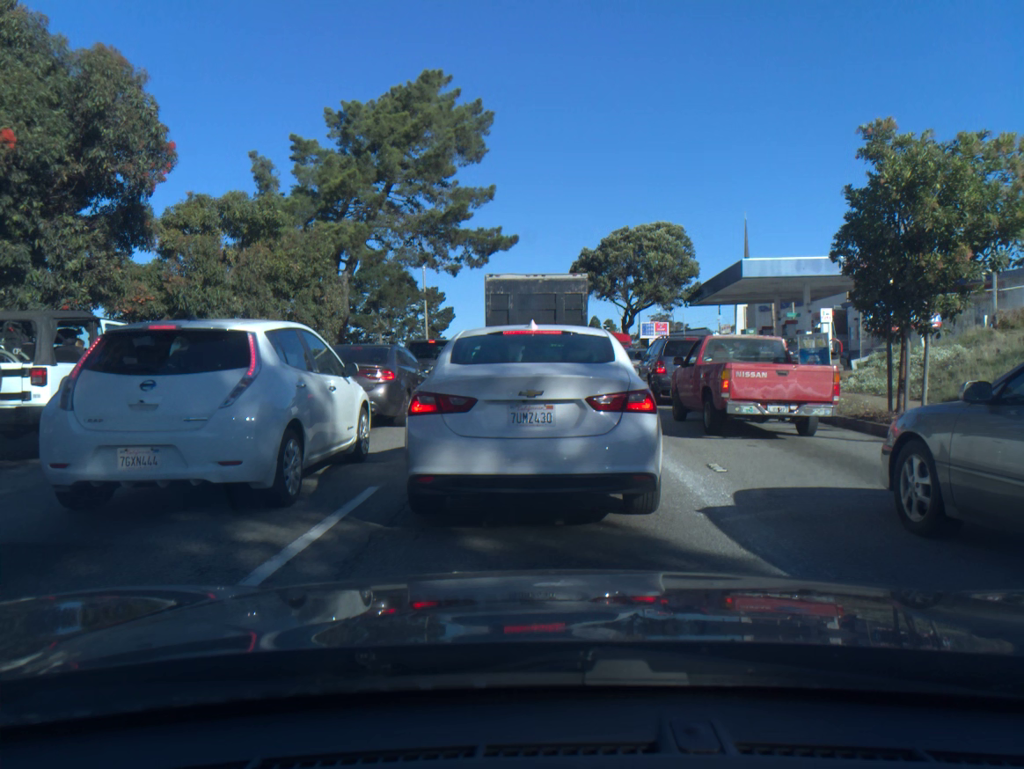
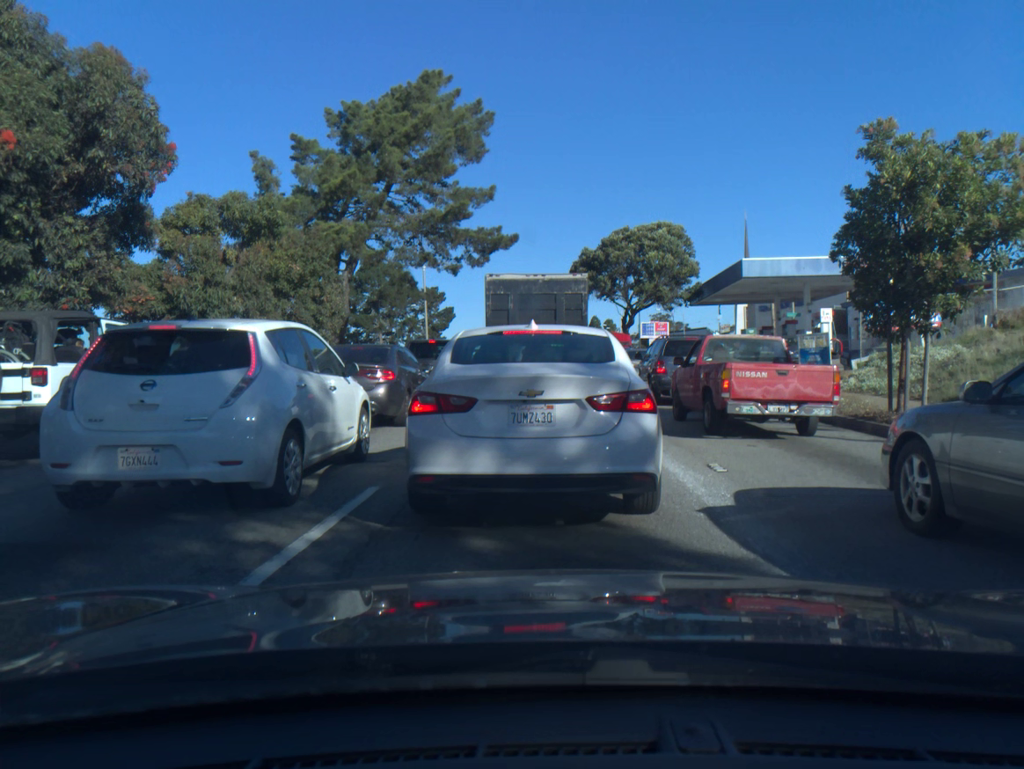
(0.0, 0.0) m; 0°
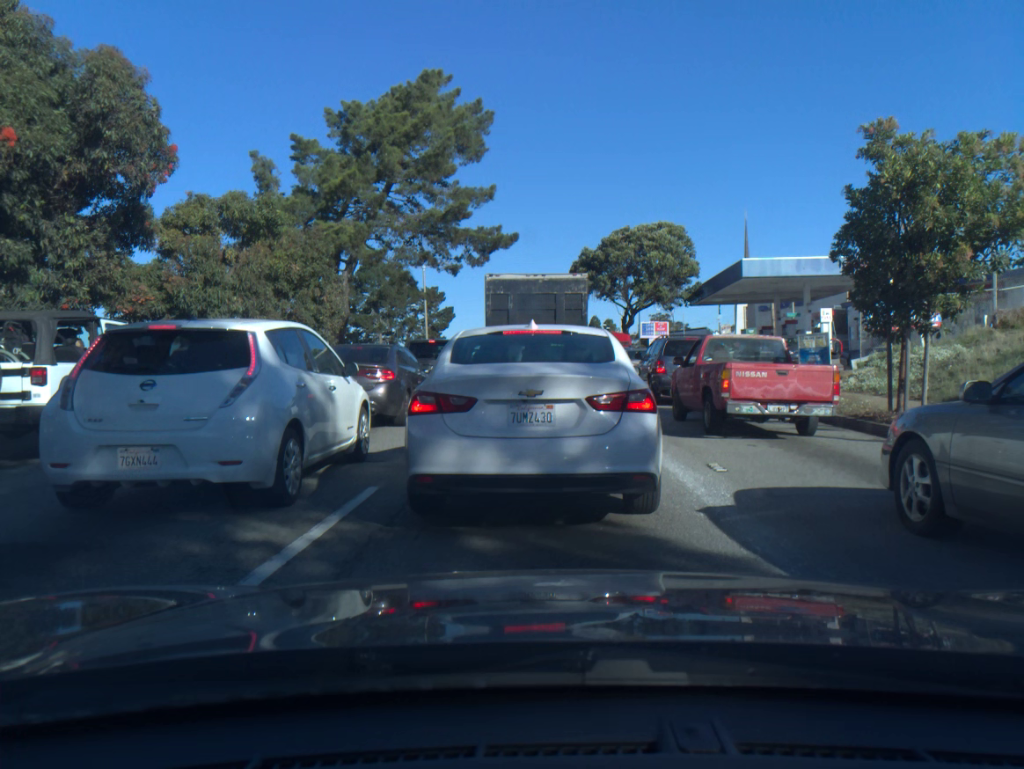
(0.0, 0.0) m; 0°
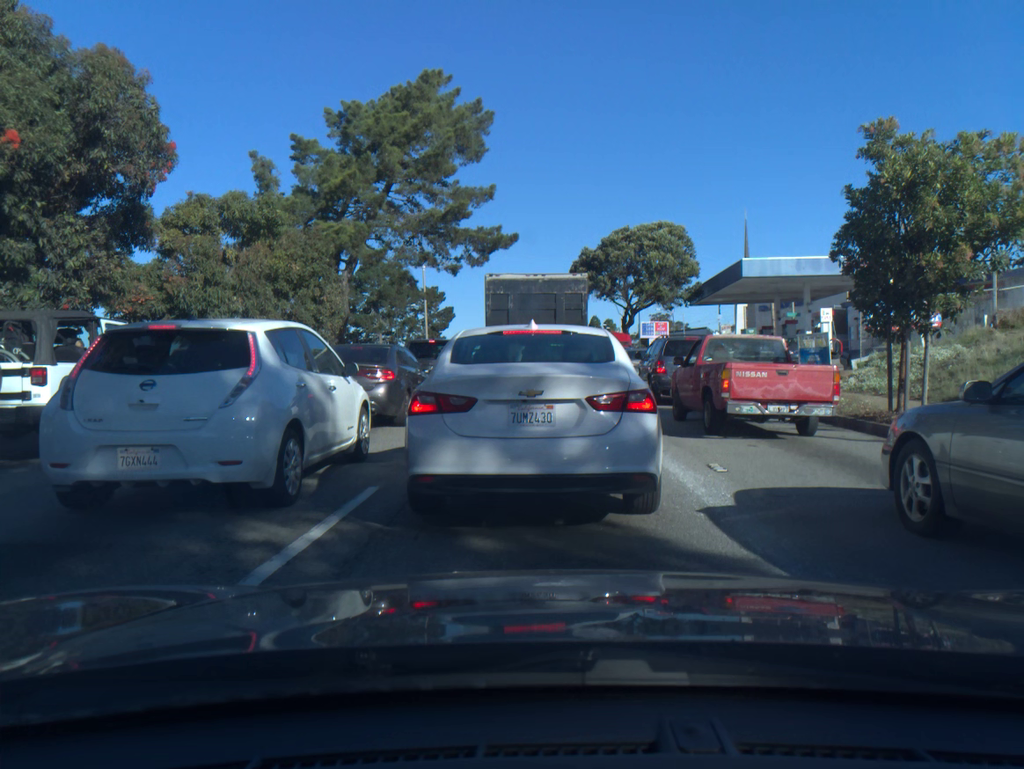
(0.0, 0.0) m; 0°
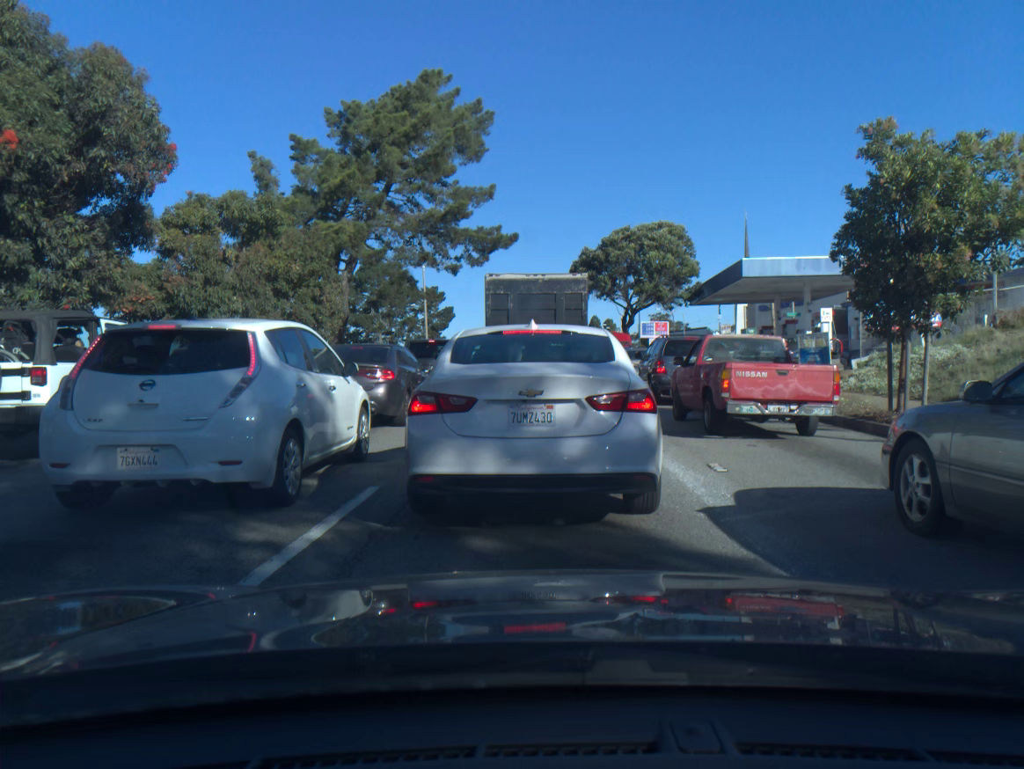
(0.0, 0.0) m; 0°
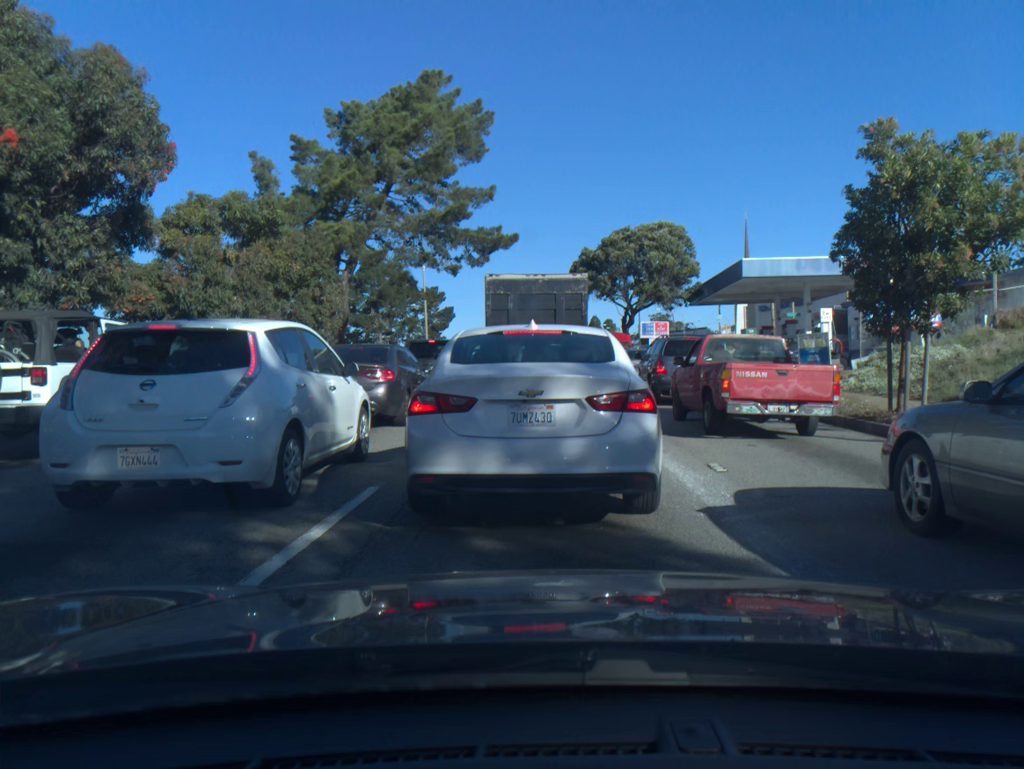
(0.0, 0.0) m; 0°
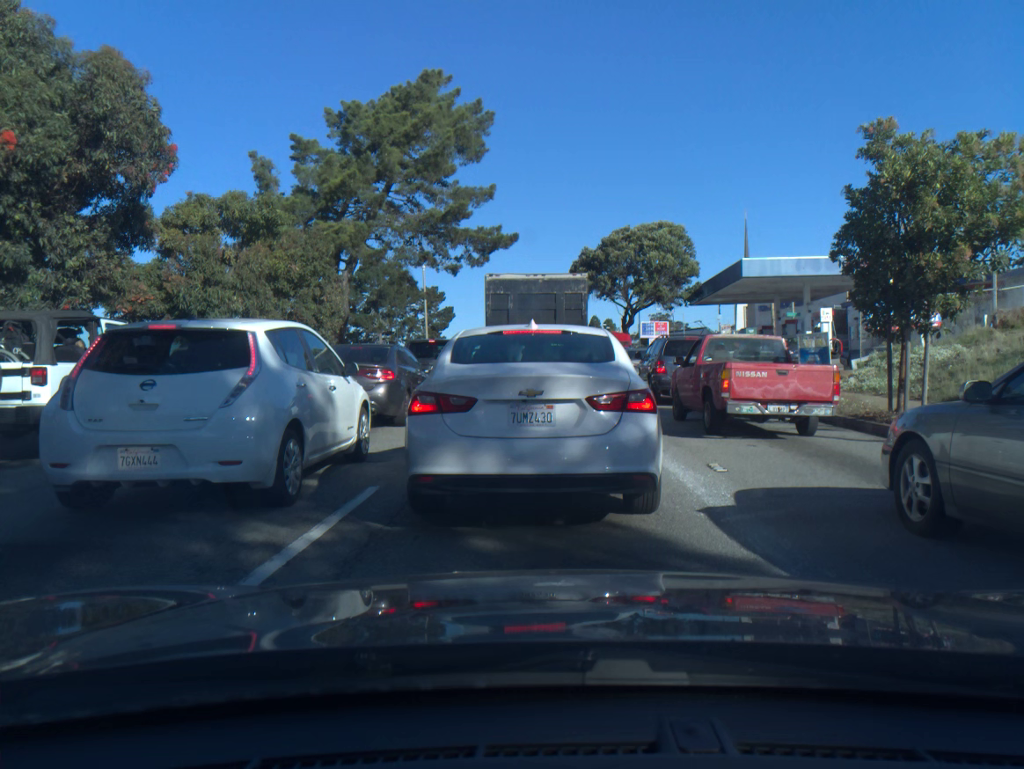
(0.0, -0.1) m; 0°
